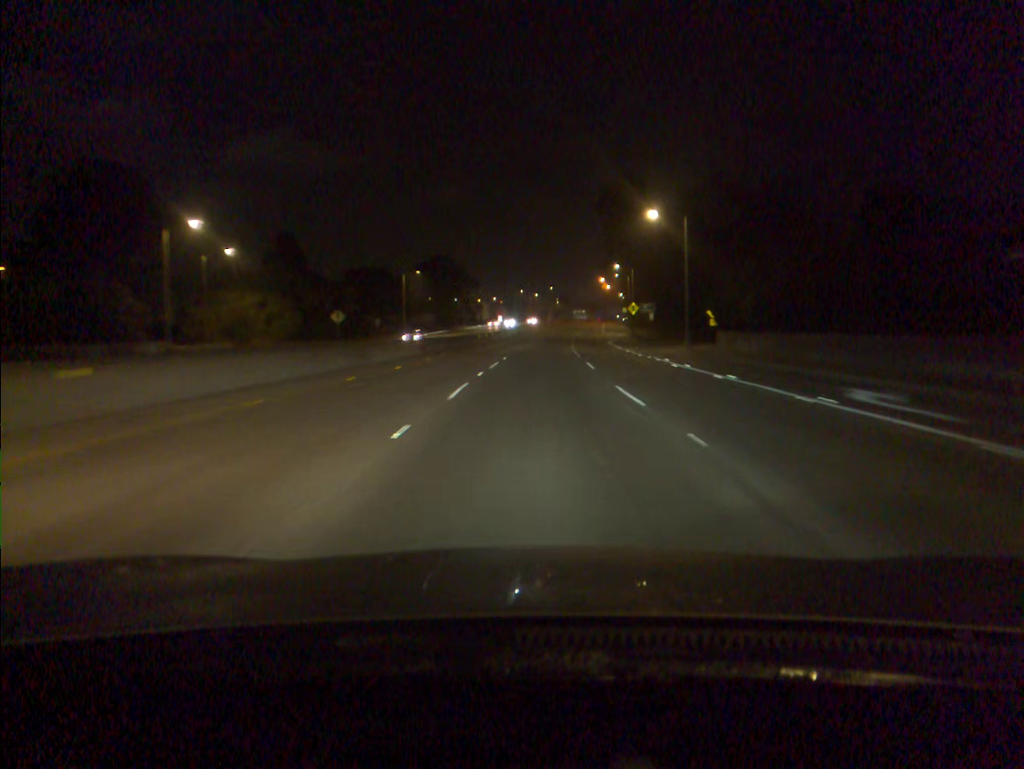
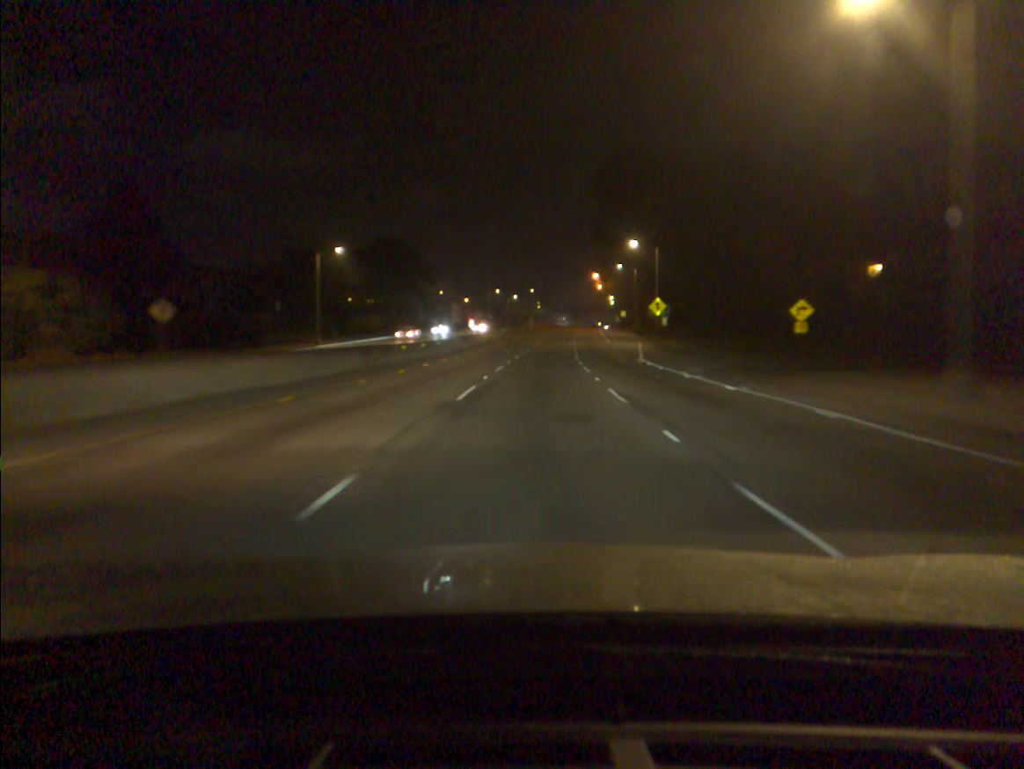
(+0.4, +37.5) m; +1°
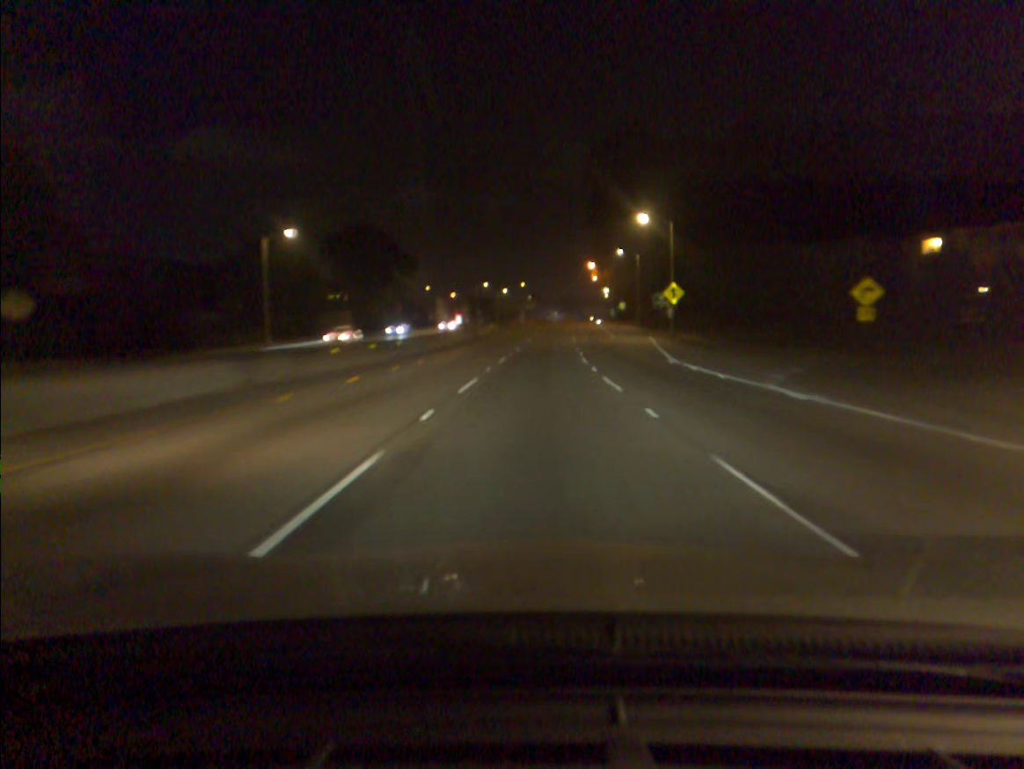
(+0.1, +12.9) m; +1°
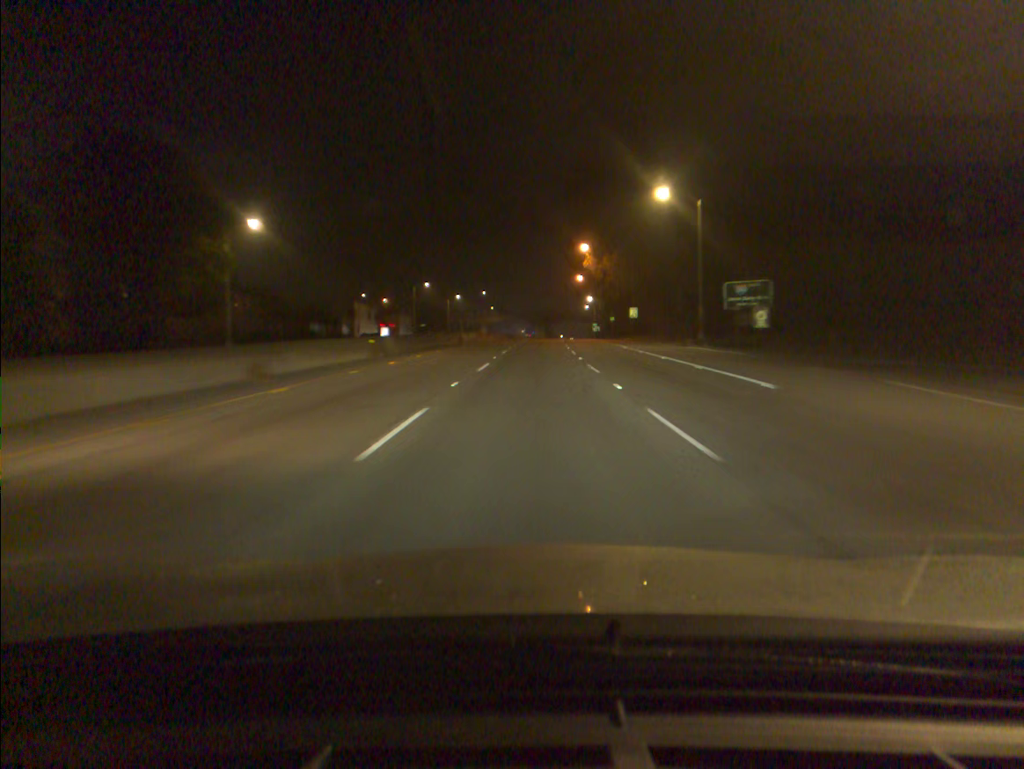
(+1.1, +52.7) m; +2°
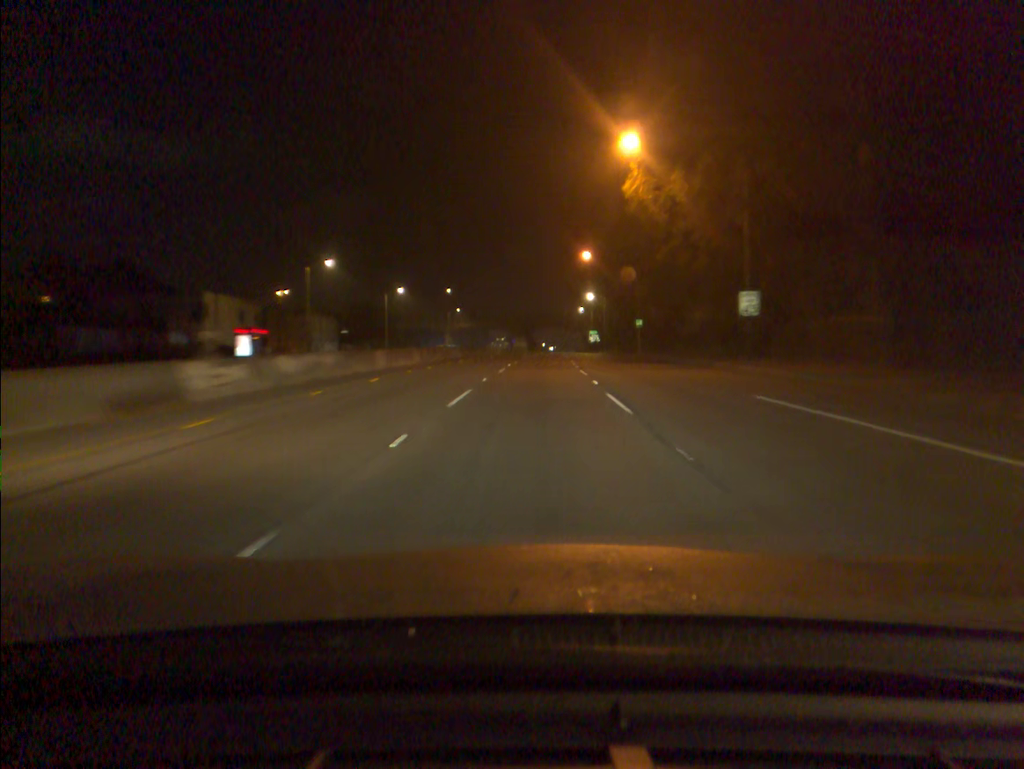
(+0.7, +52.8) m; +2°
